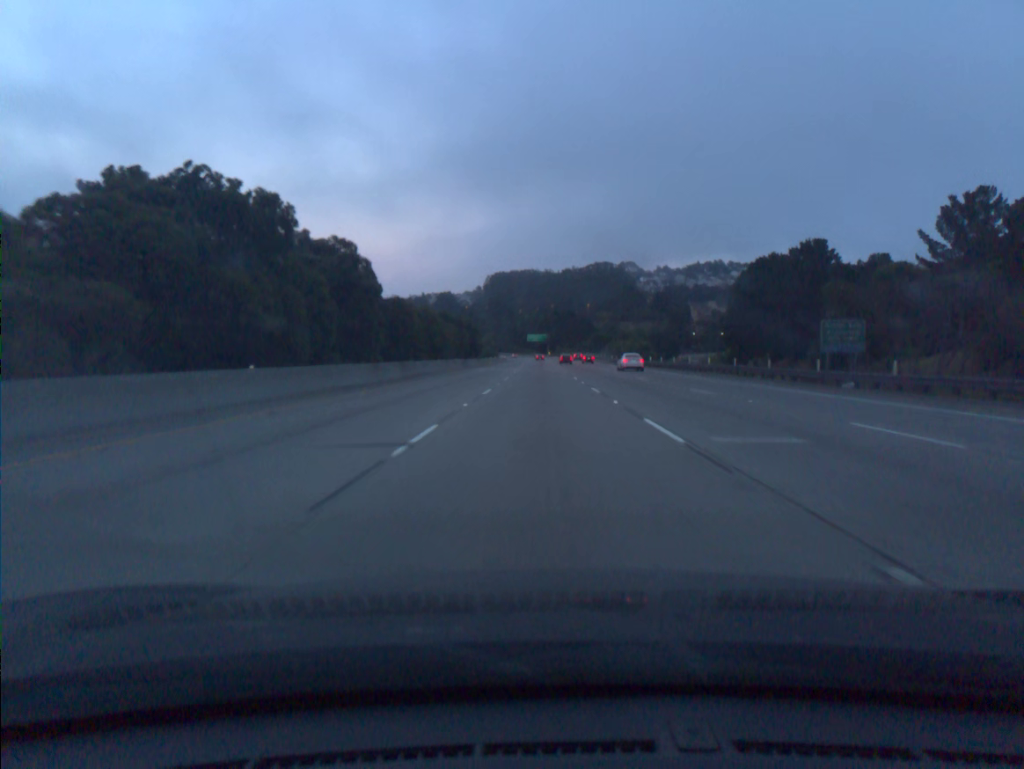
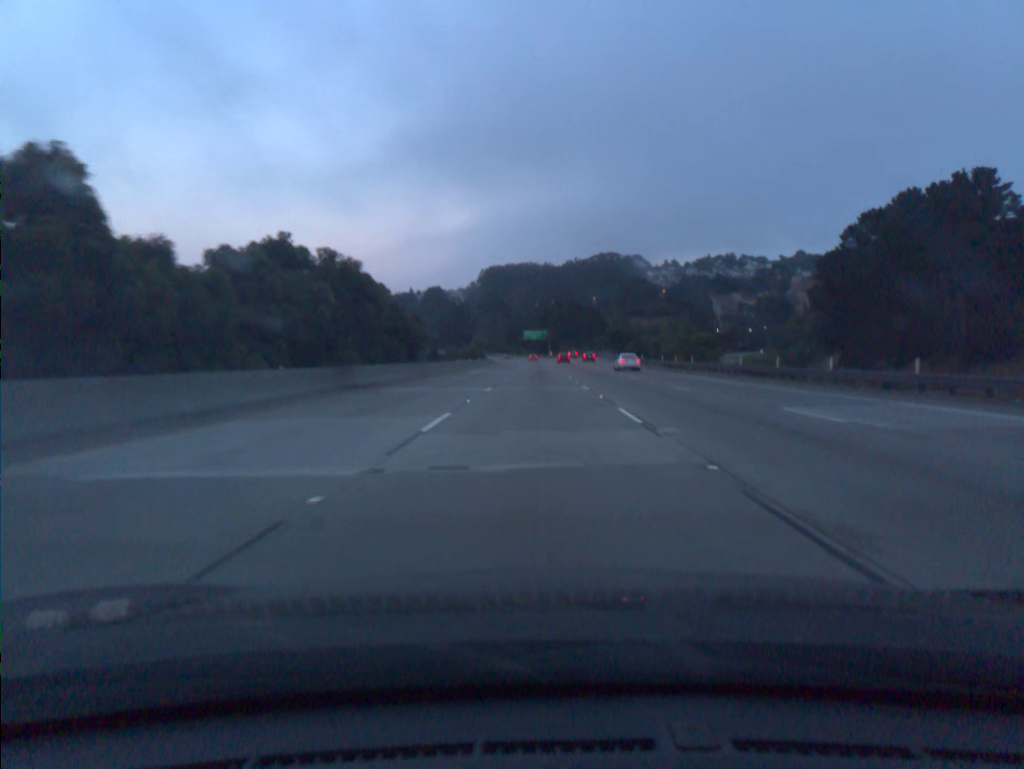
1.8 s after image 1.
(+0.1, +55.1) m; 0°
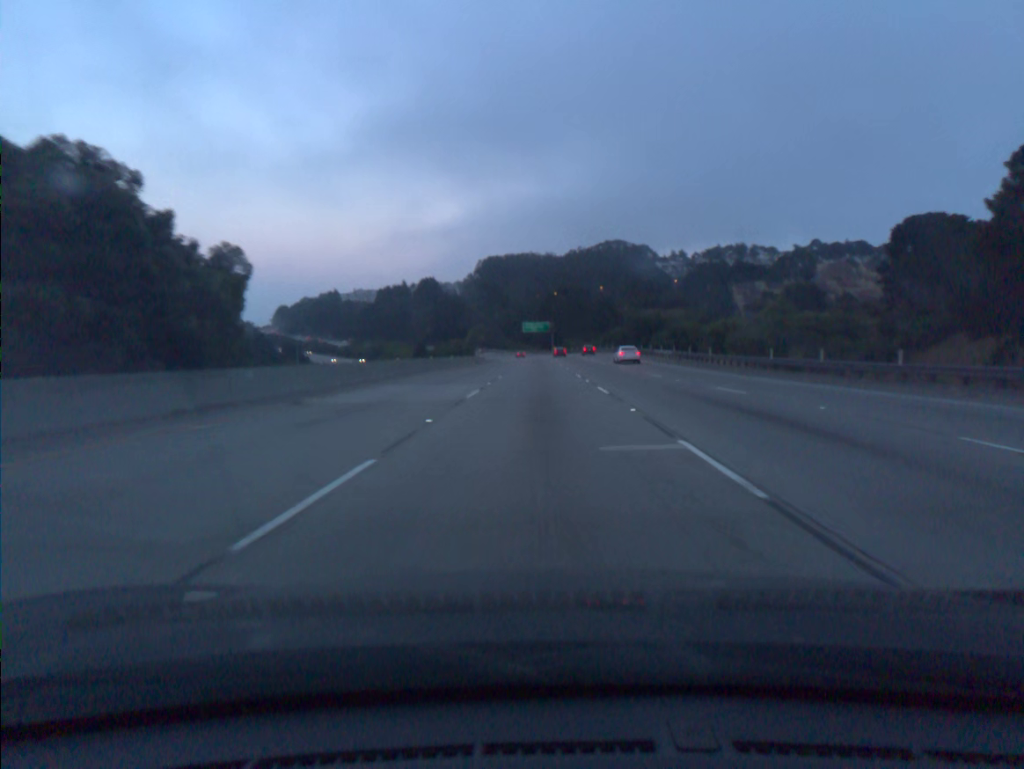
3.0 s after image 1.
(0.0, +36.8) m; 0°
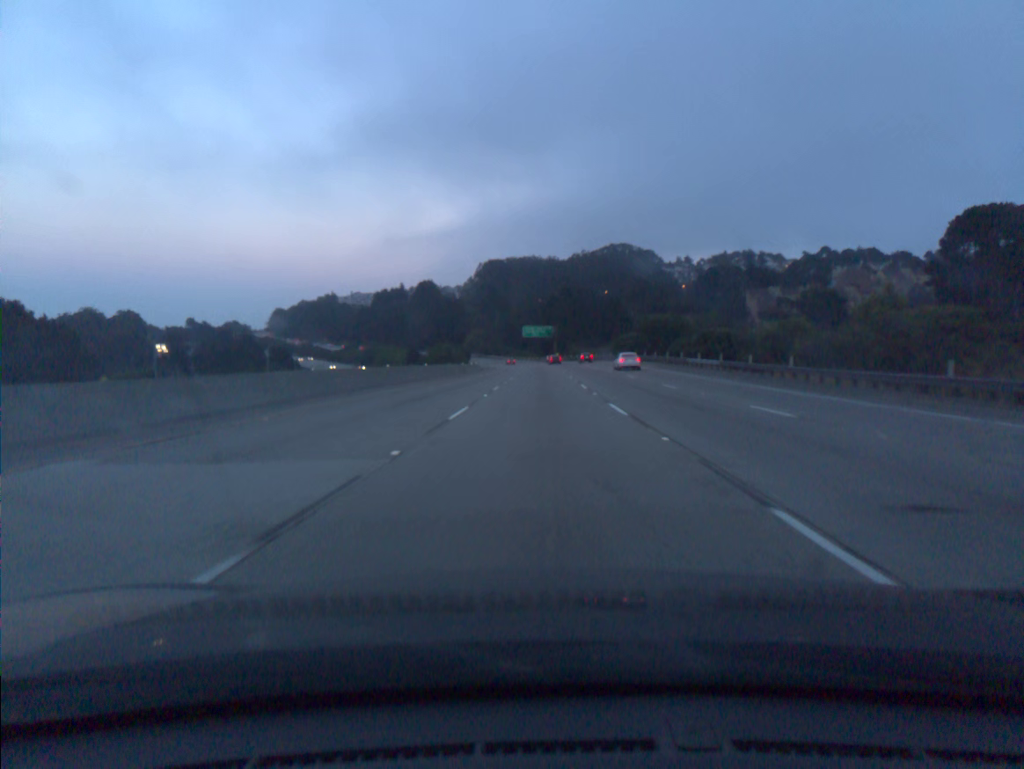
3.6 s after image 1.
(0.0, +18.4) m; 0°
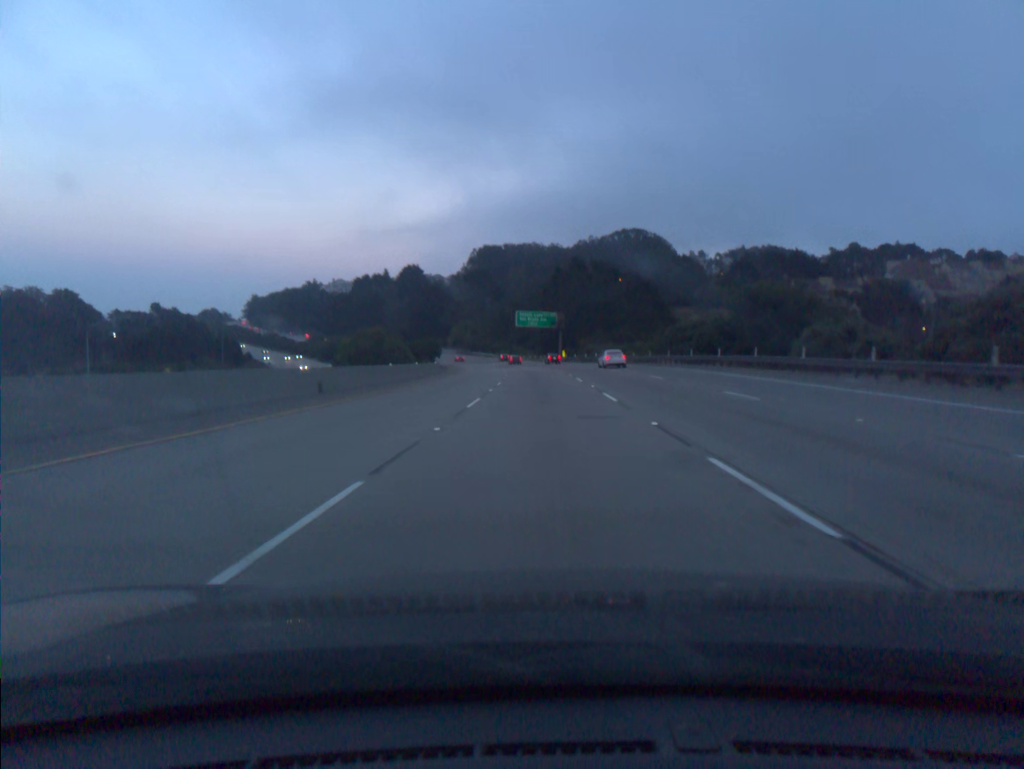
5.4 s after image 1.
(0.0, +55.5) m; 0°
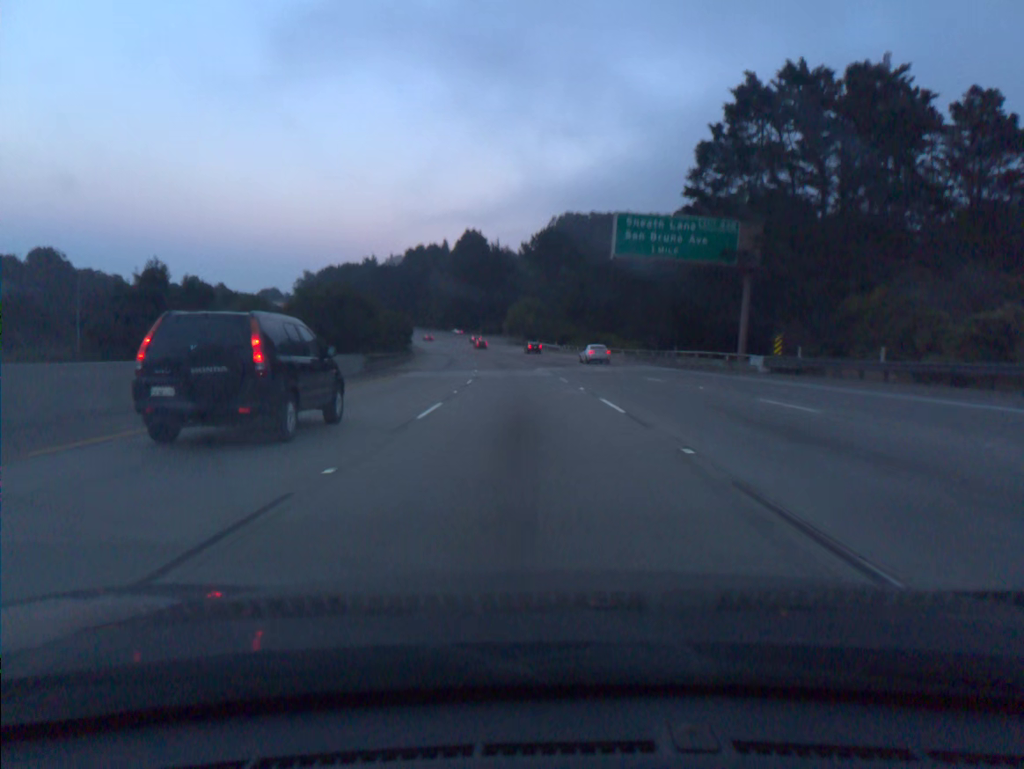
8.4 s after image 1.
(-3.1, +92.4) m; -6°
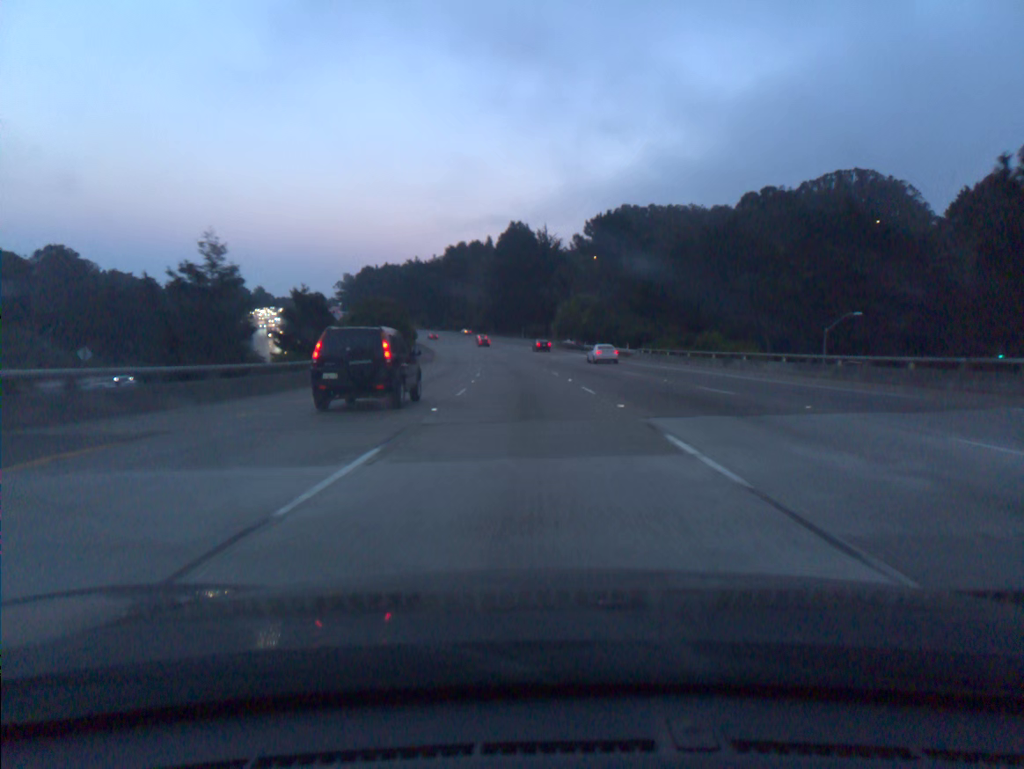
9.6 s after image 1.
(-1.2, +37.0) m; -4°
